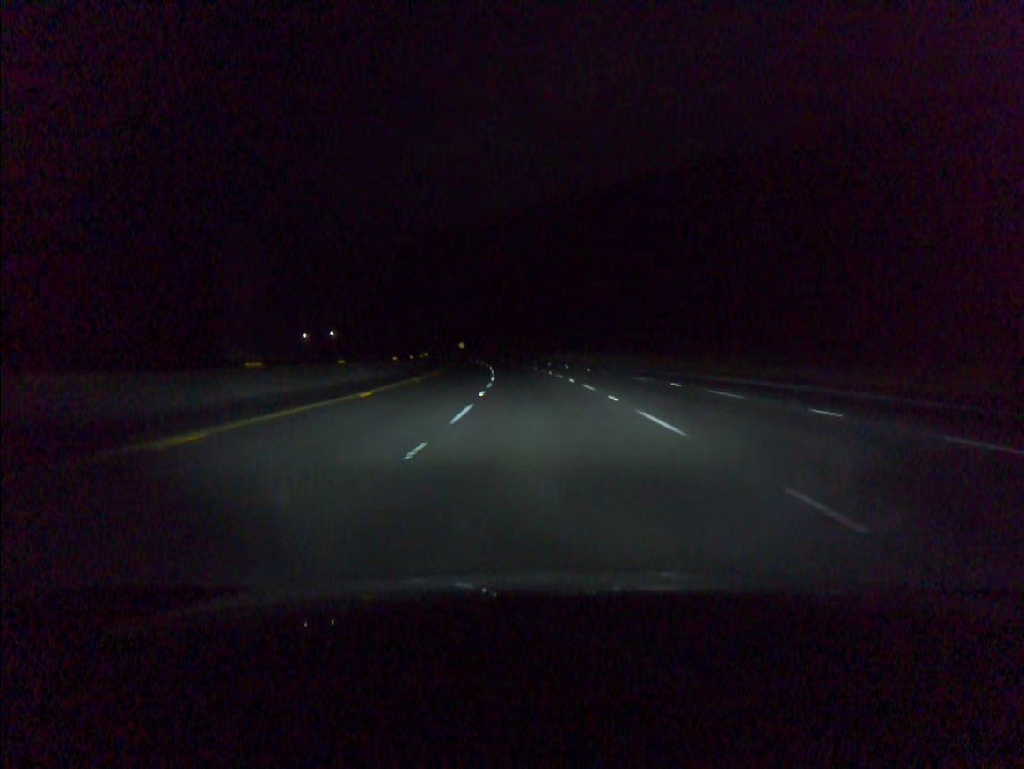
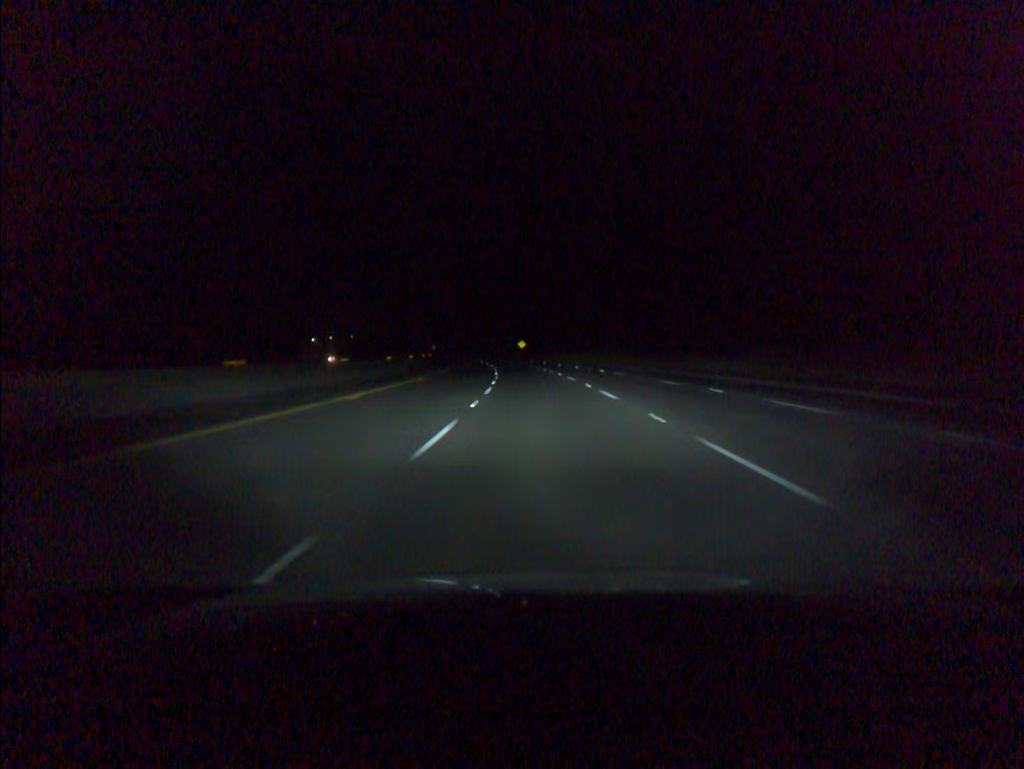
(-3.8, +78.4) m; -6°
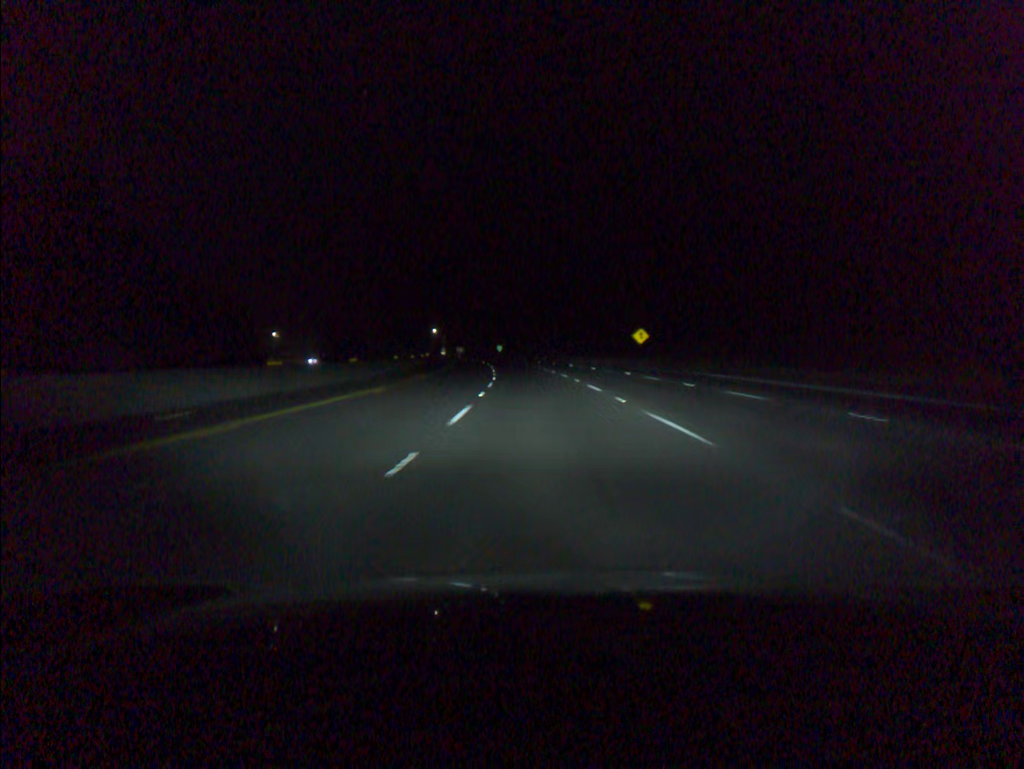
(-5.5, +97.8) m; -7°
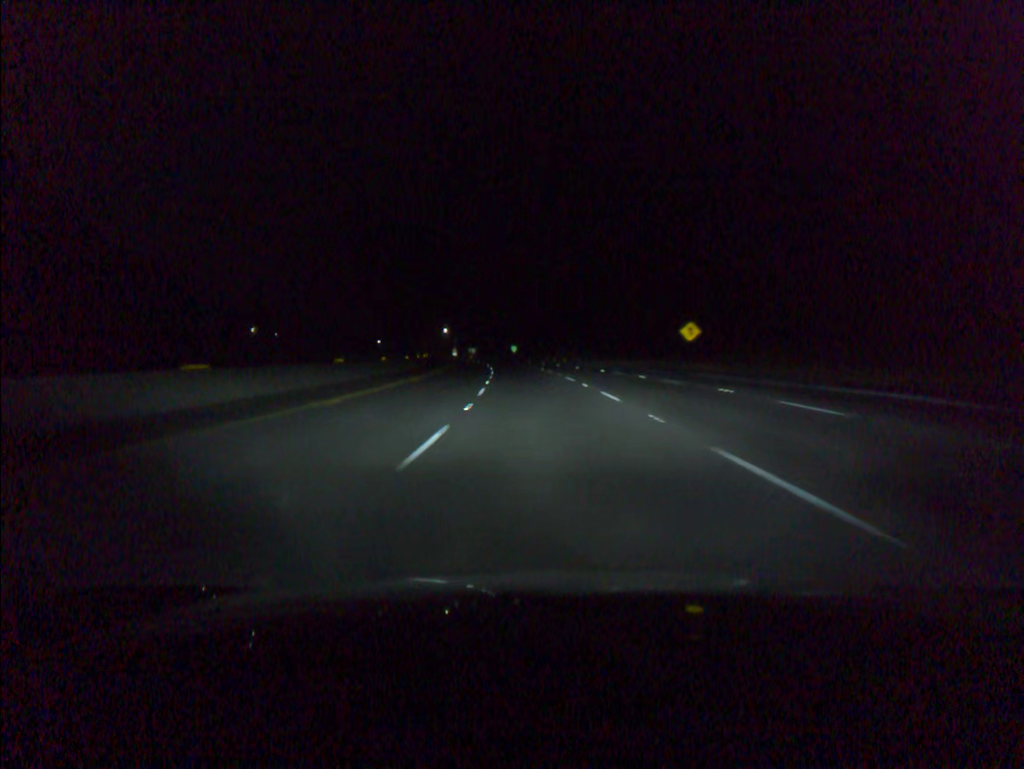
(-0.2, +19.6) m; -1°
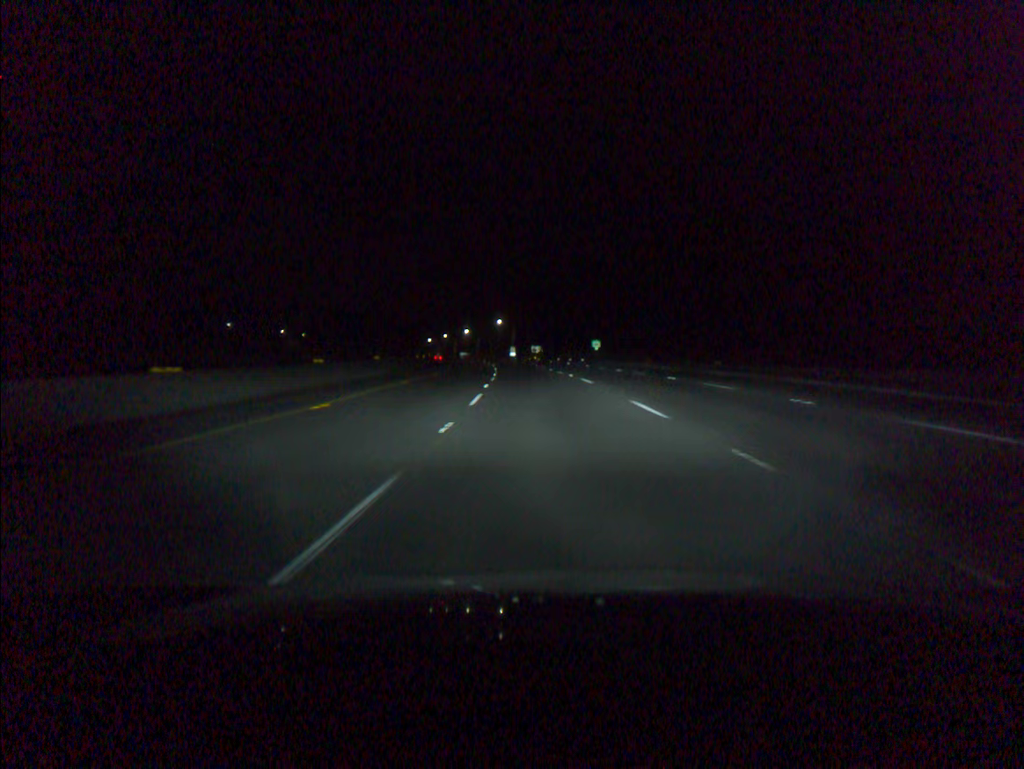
(-3.9, +78.3) m; -6°
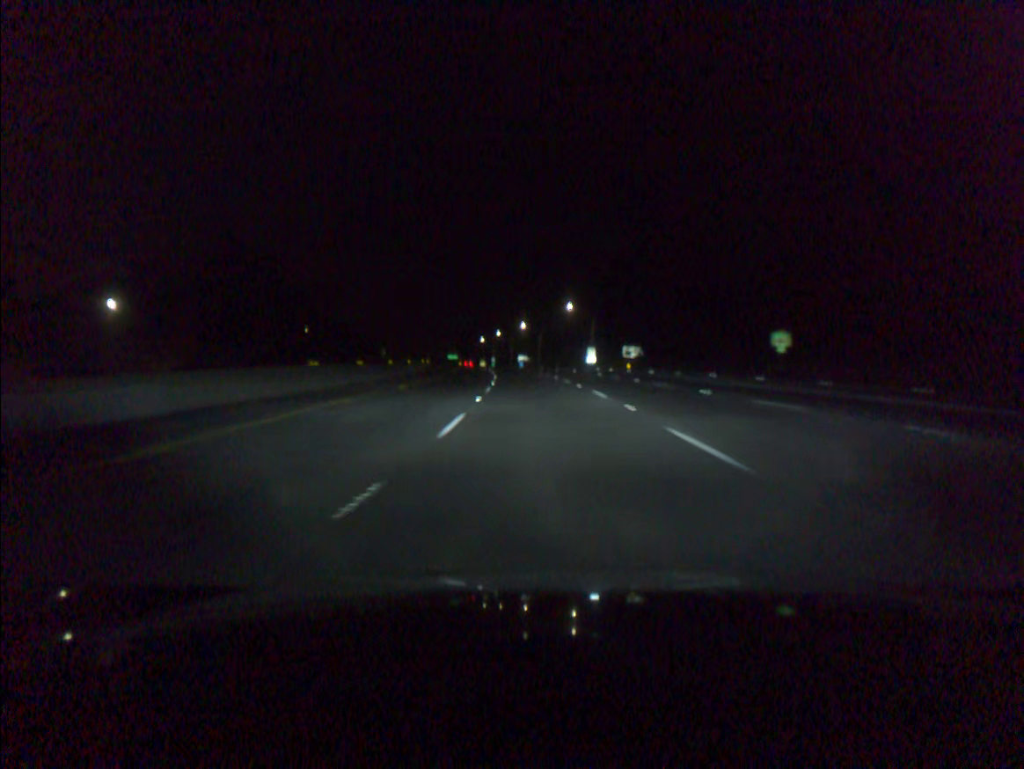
(-3.6, +78.3) m; -6°
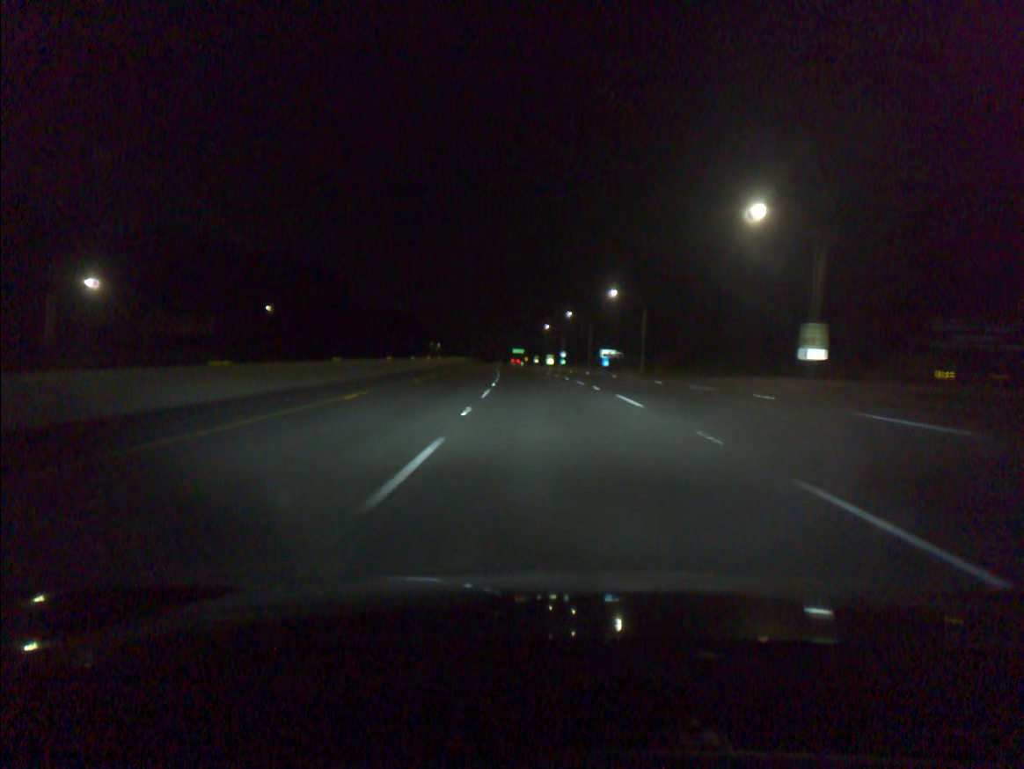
(-3.7, +78.5) m; -5°
